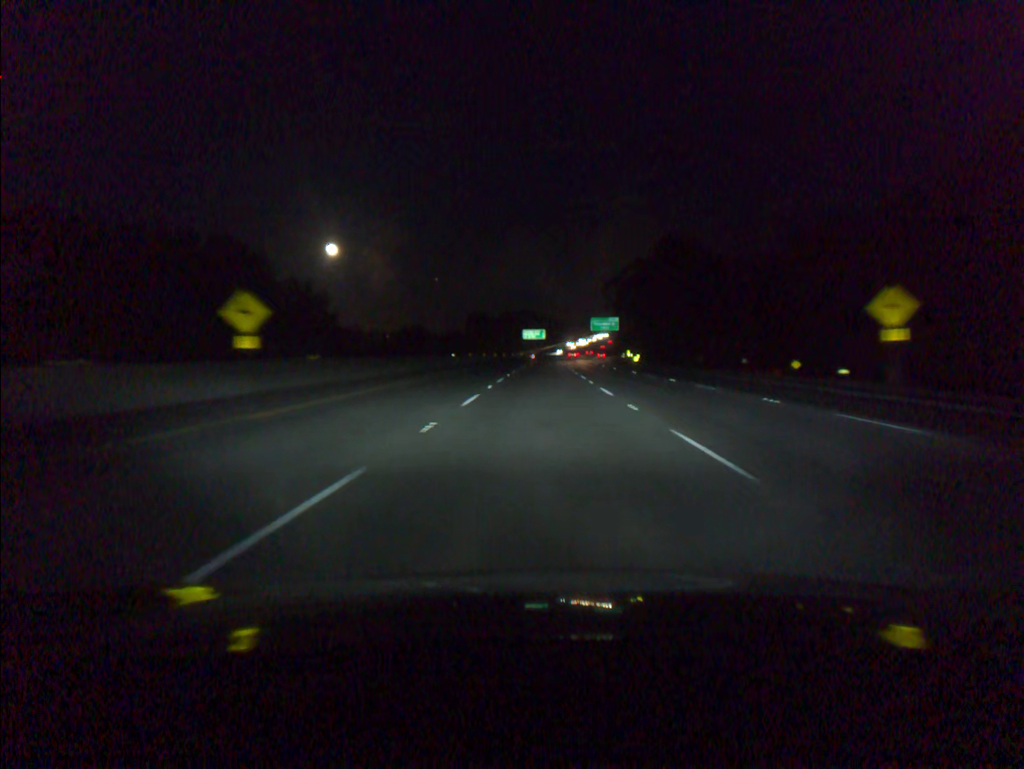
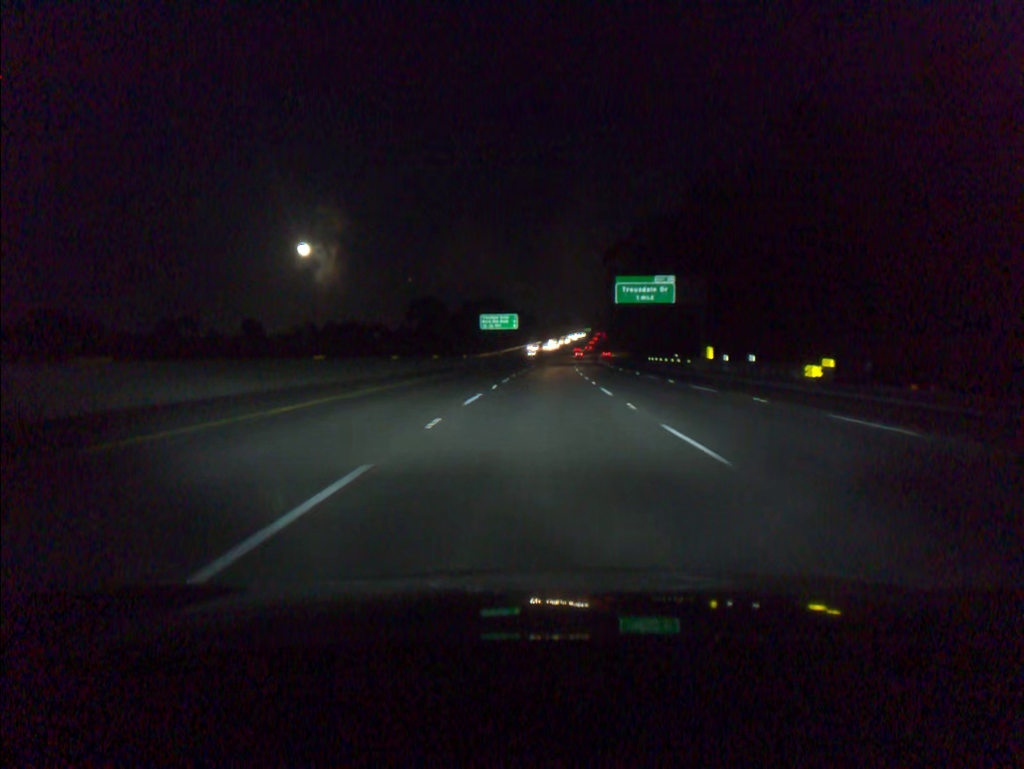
(+0.9, +86.7) m; +2°
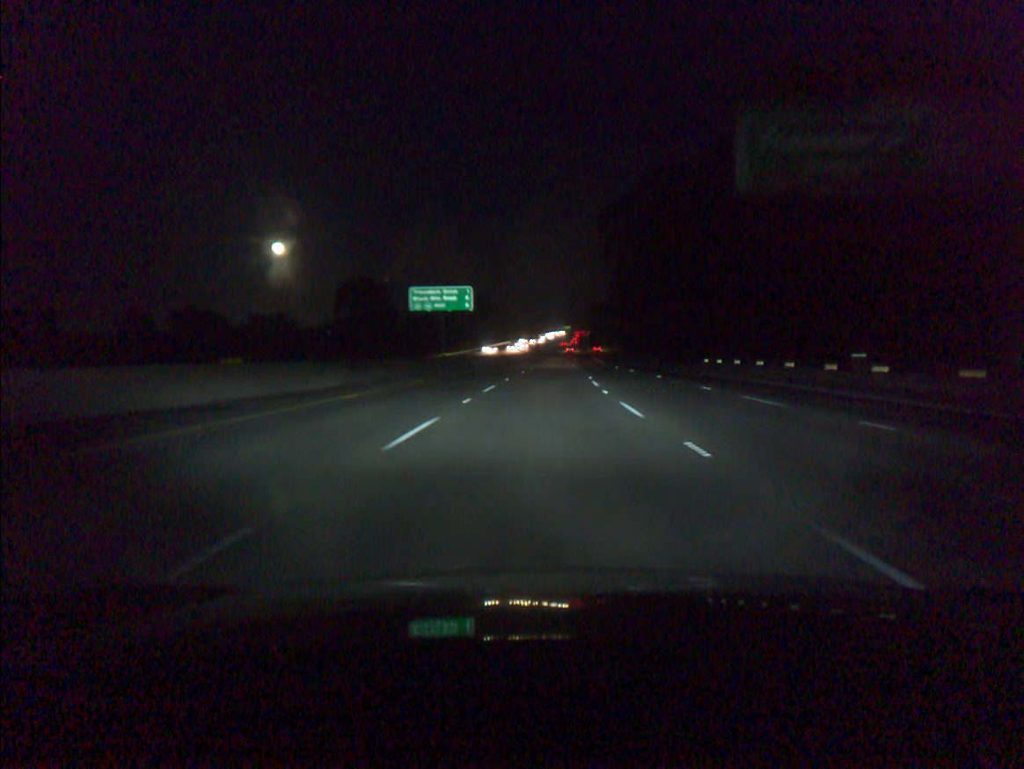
(+0.7, +51.9) m; +2°
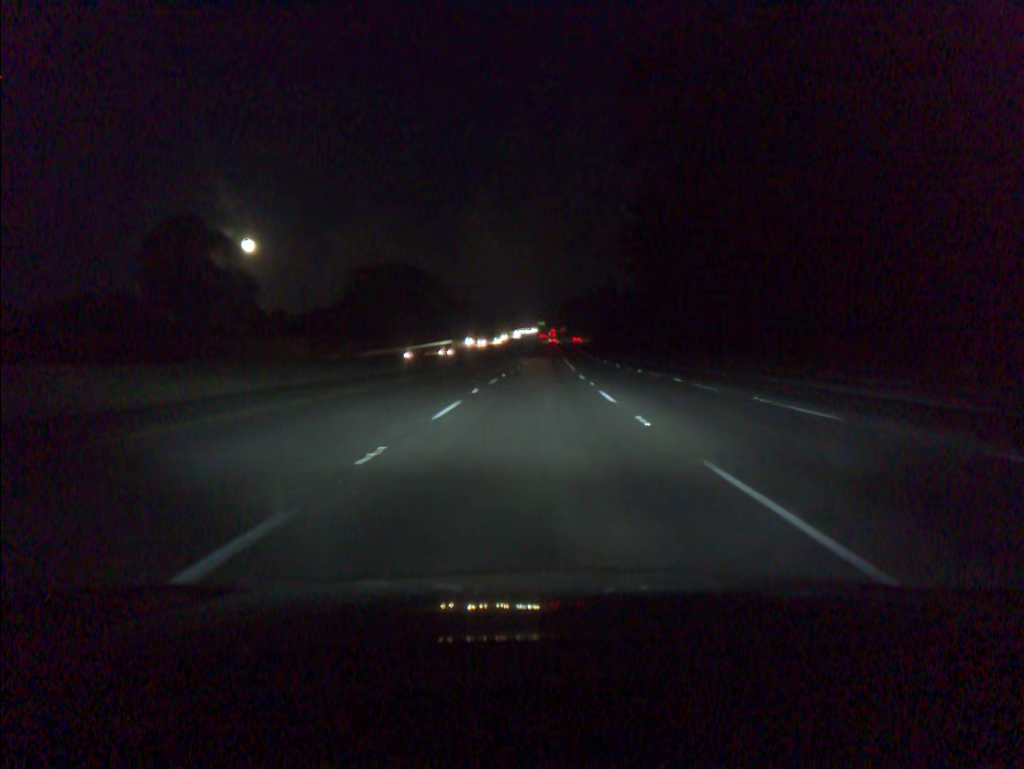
(+1.3, +69.3) m; +2°
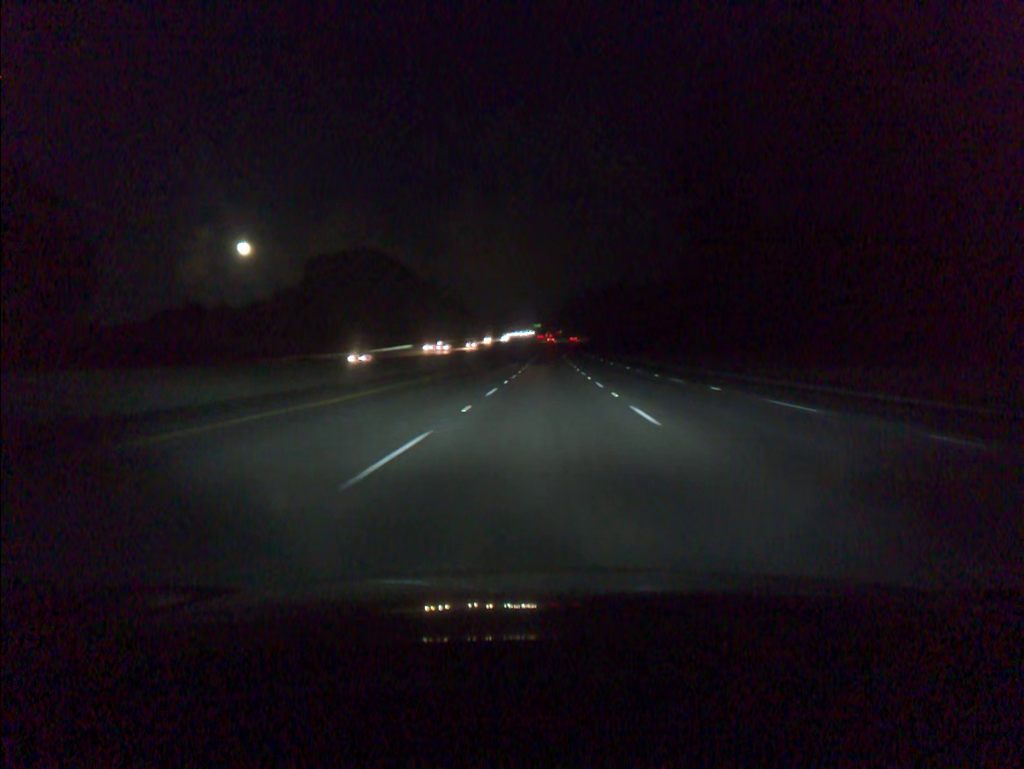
(+0.1, +34.7) m; 0°
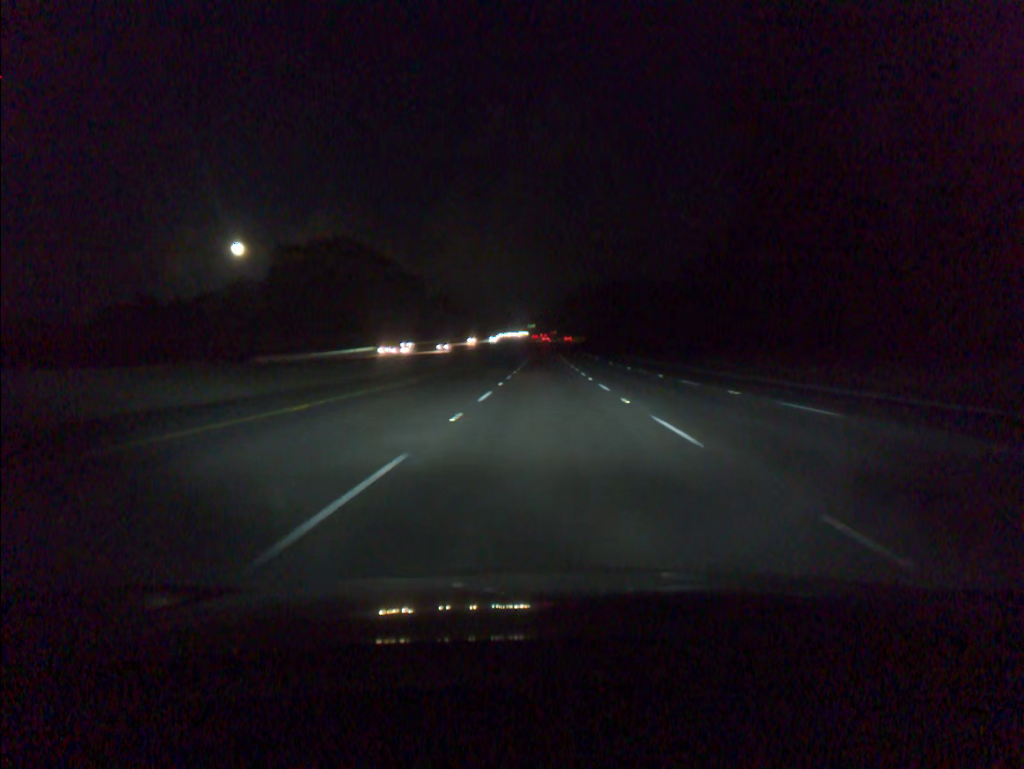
(+0.1, +17.4) m; 0°
